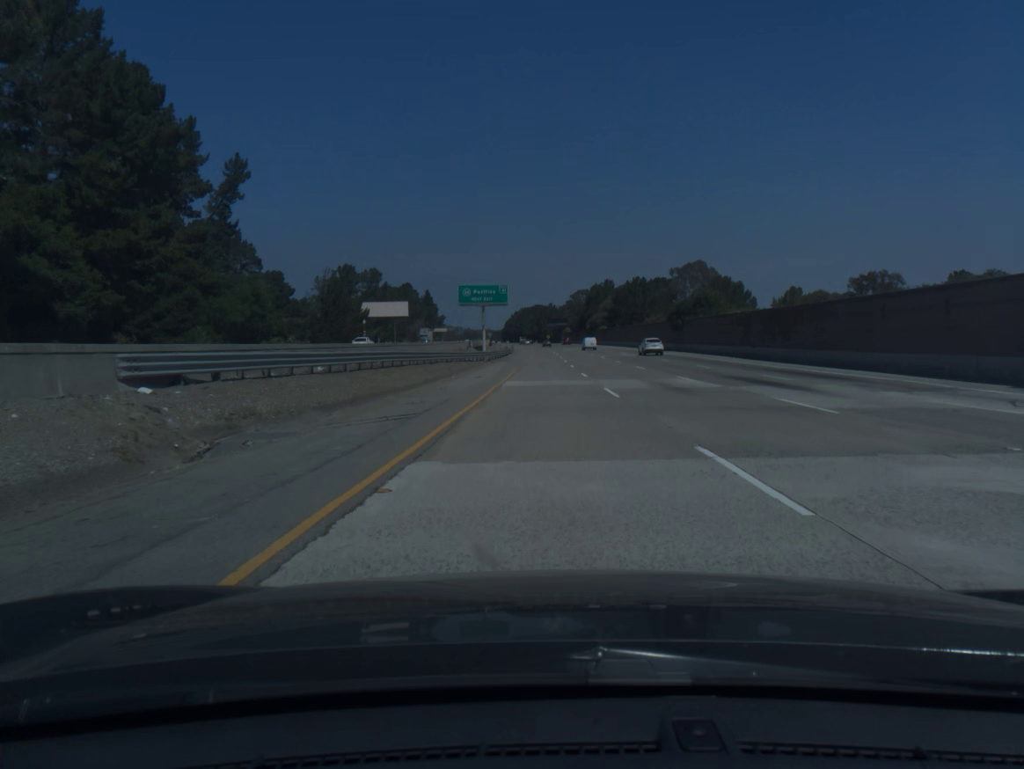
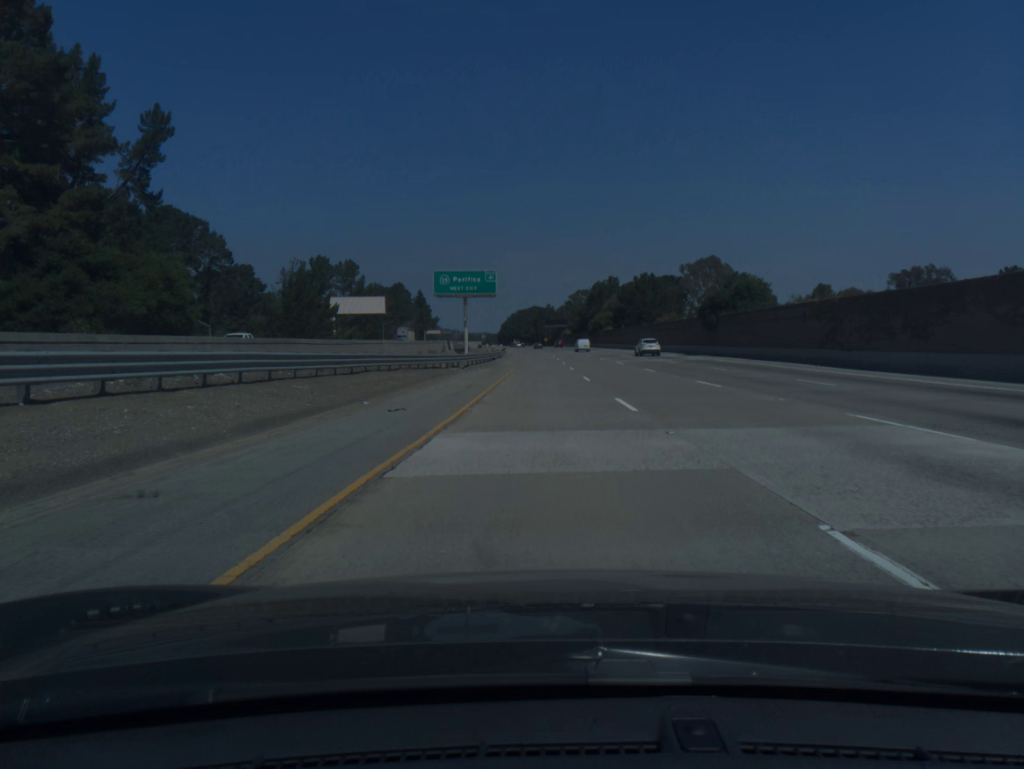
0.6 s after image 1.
(0.0, +19.7) m; 0°
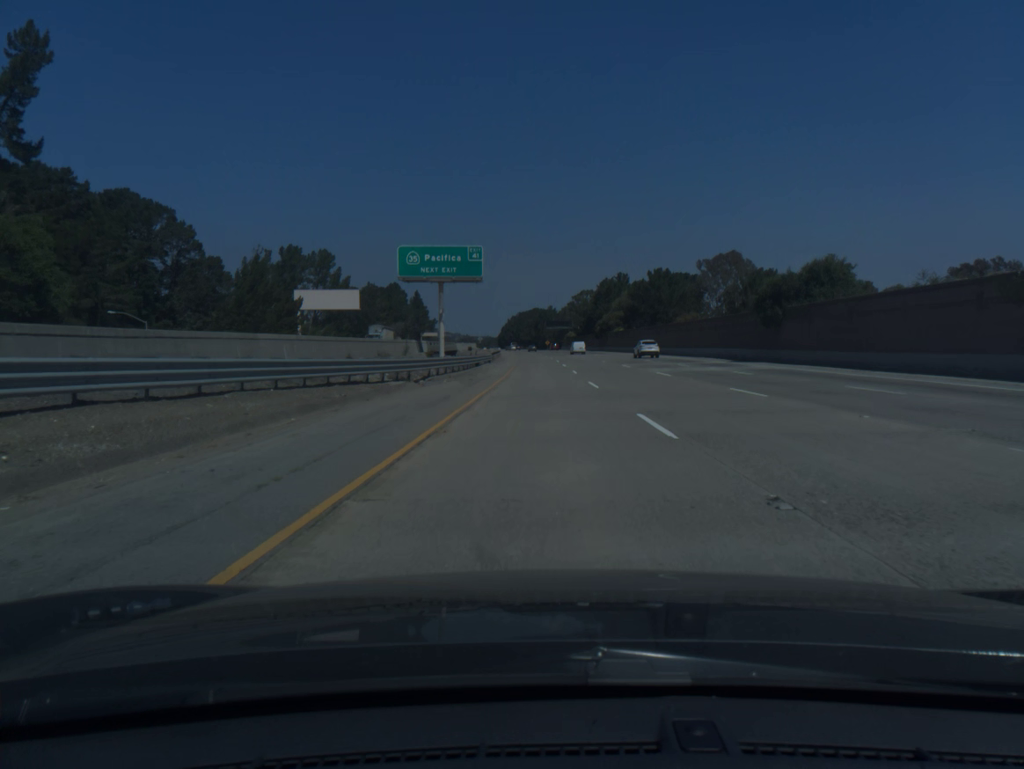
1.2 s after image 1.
(0.0, +19.6) m; 0°
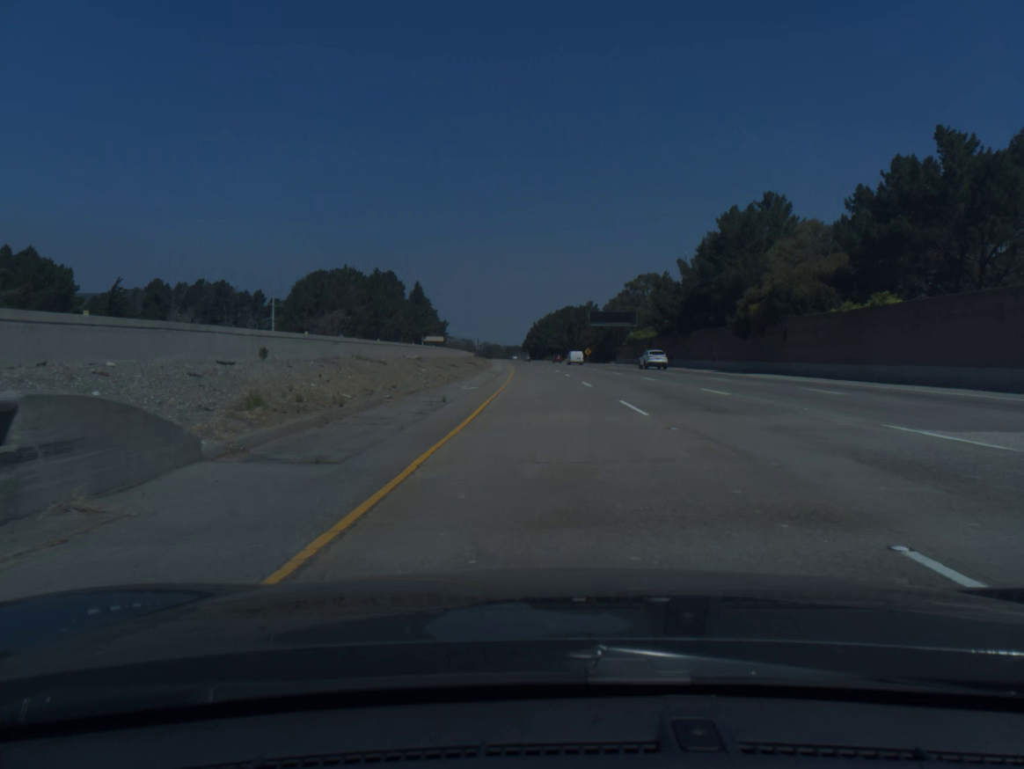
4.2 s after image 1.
(-1.6, +97.7) m; -2°
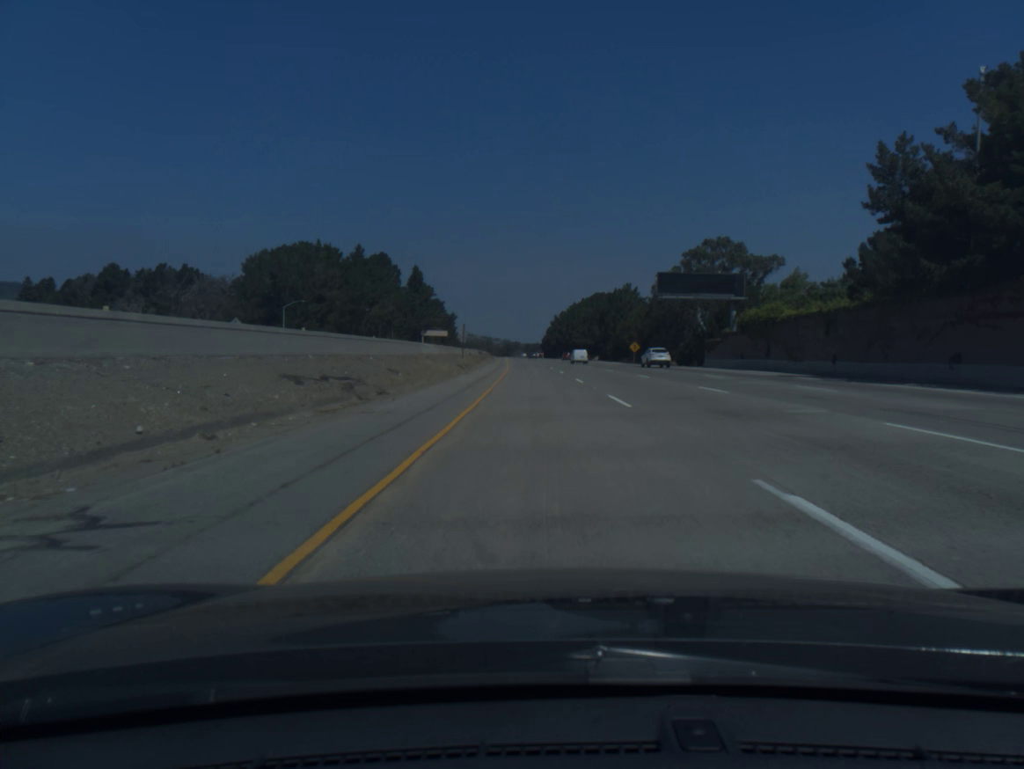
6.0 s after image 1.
(-0.8, +58.4) m; -2°
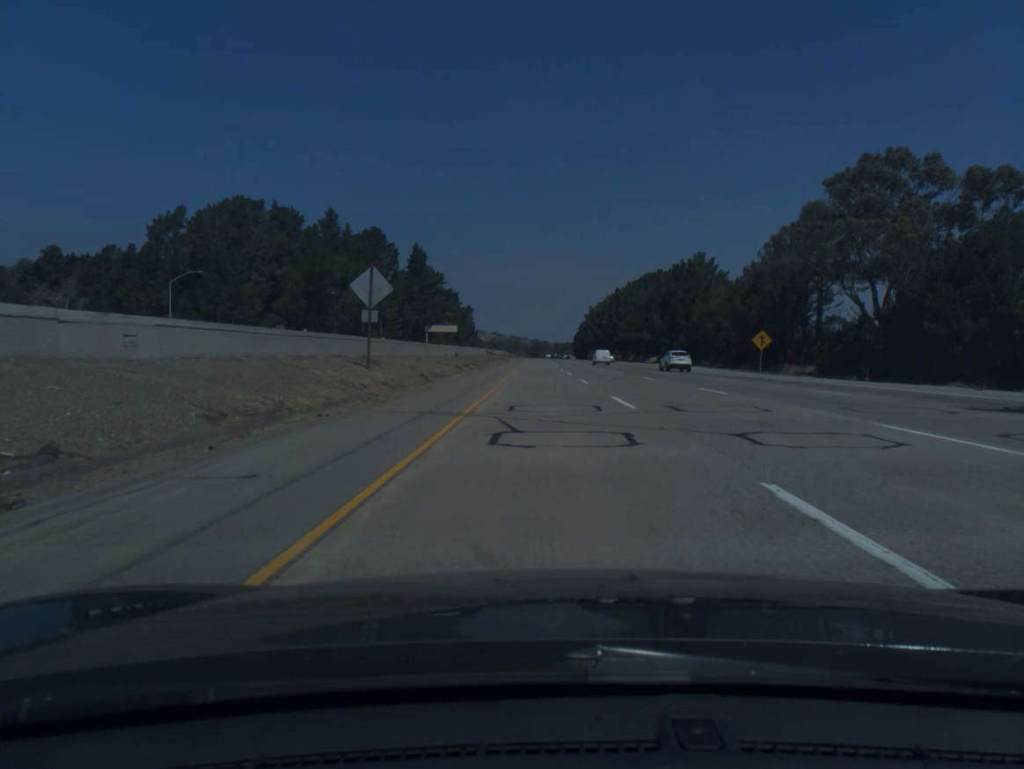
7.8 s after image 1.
(-1.0, +58.3) m; -2°
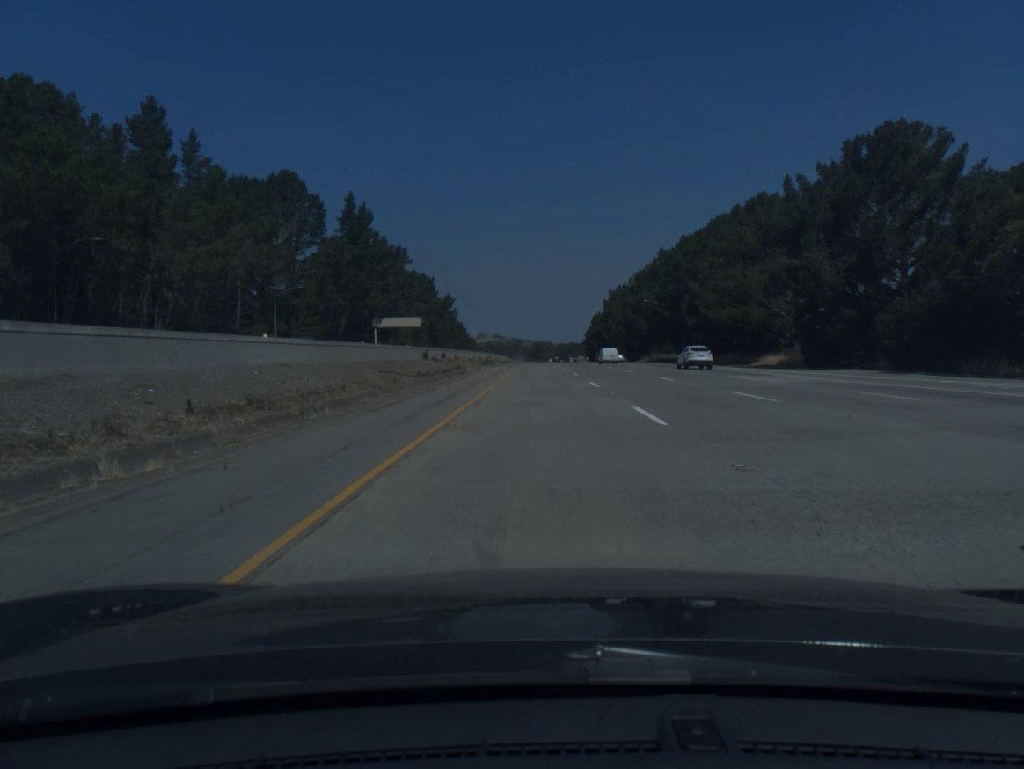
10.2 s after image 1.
(-0.5, +77.8) m; 0°
